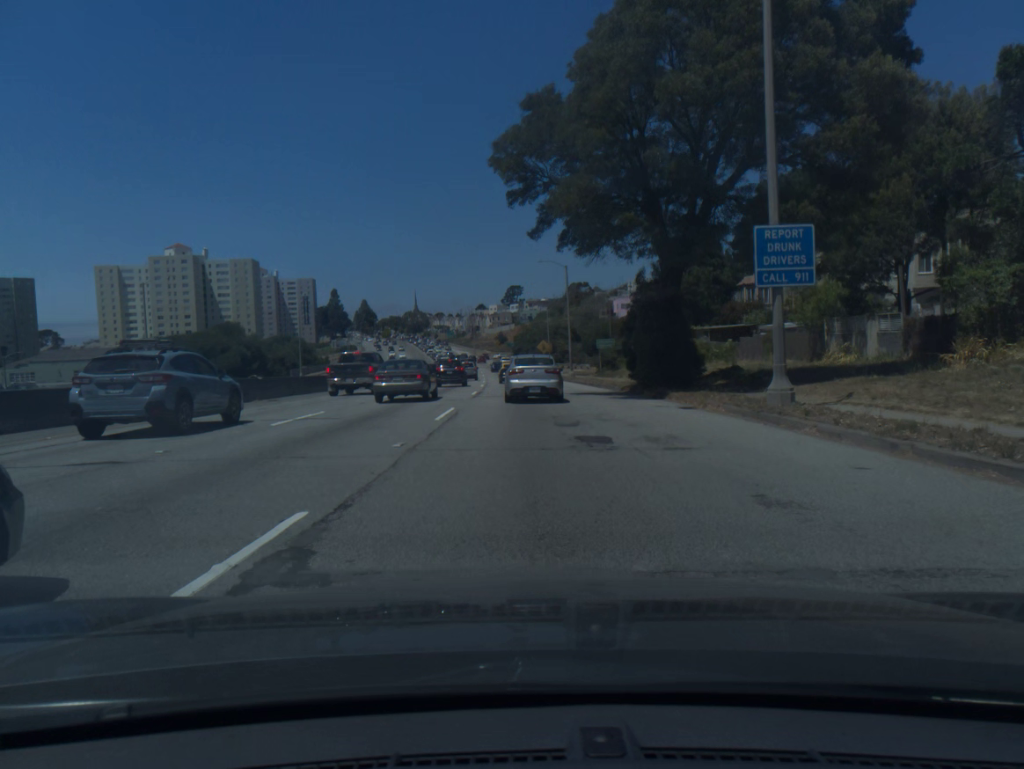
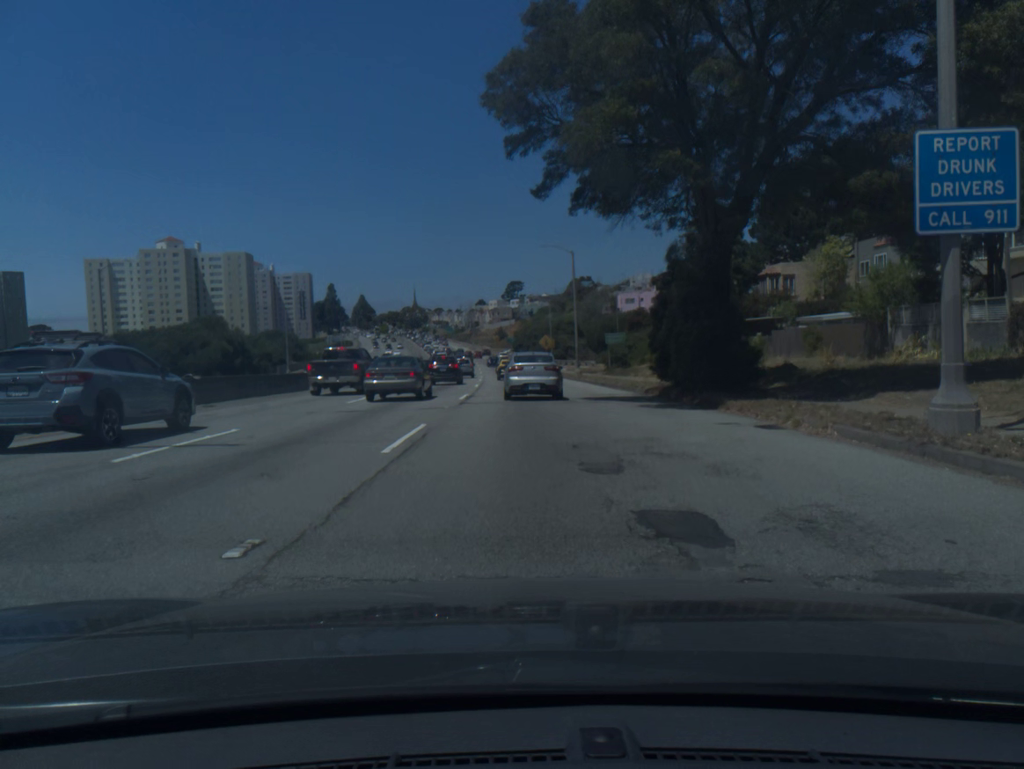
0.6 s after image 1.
(0.0, +6.3) m; 0°
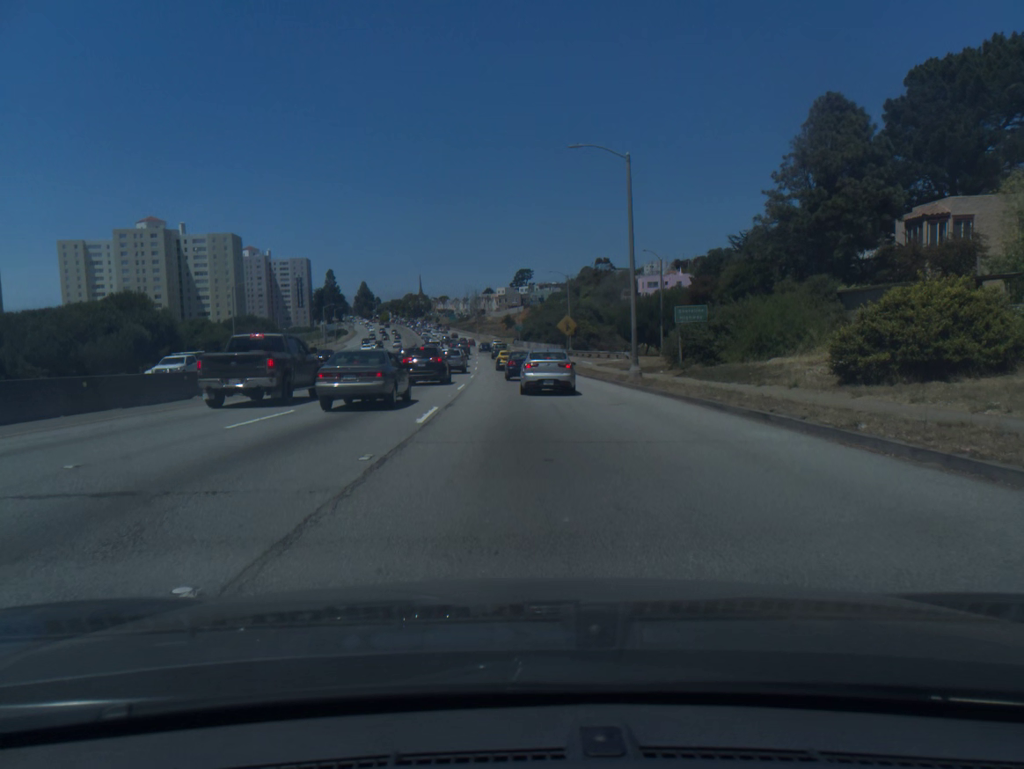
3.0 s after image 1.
(-0.1, +25.0) m; -1°
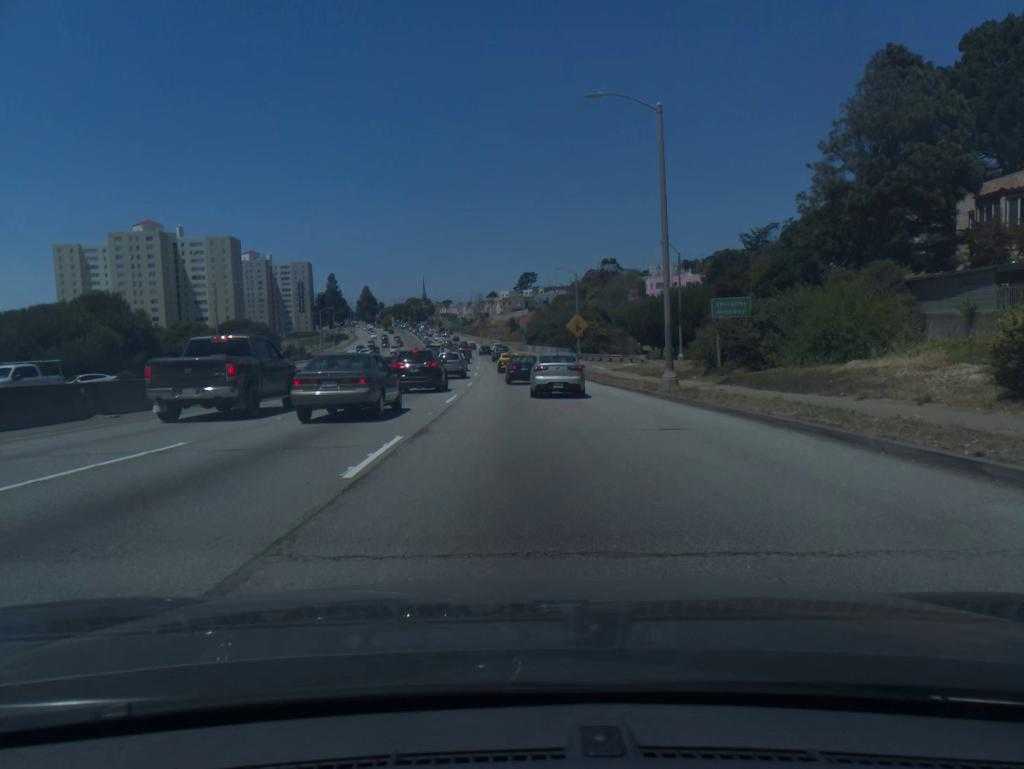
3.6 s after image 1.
(0.0, +6.4) m; 0°
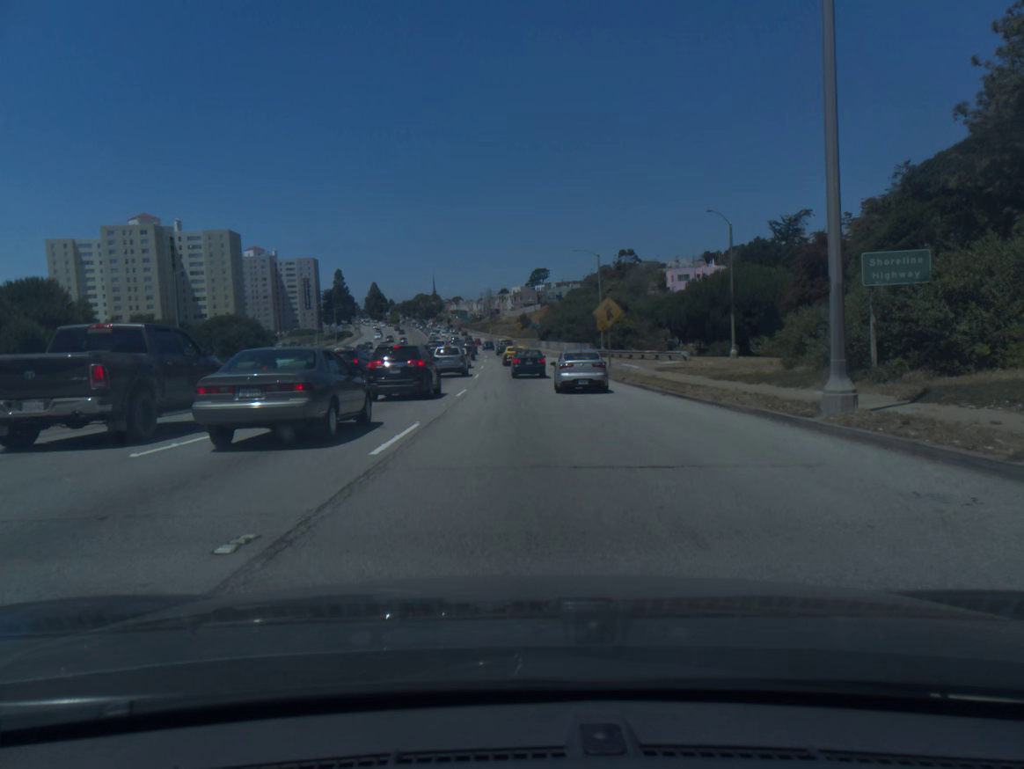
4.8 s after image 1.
(-0.1, +12.8) m; -1°
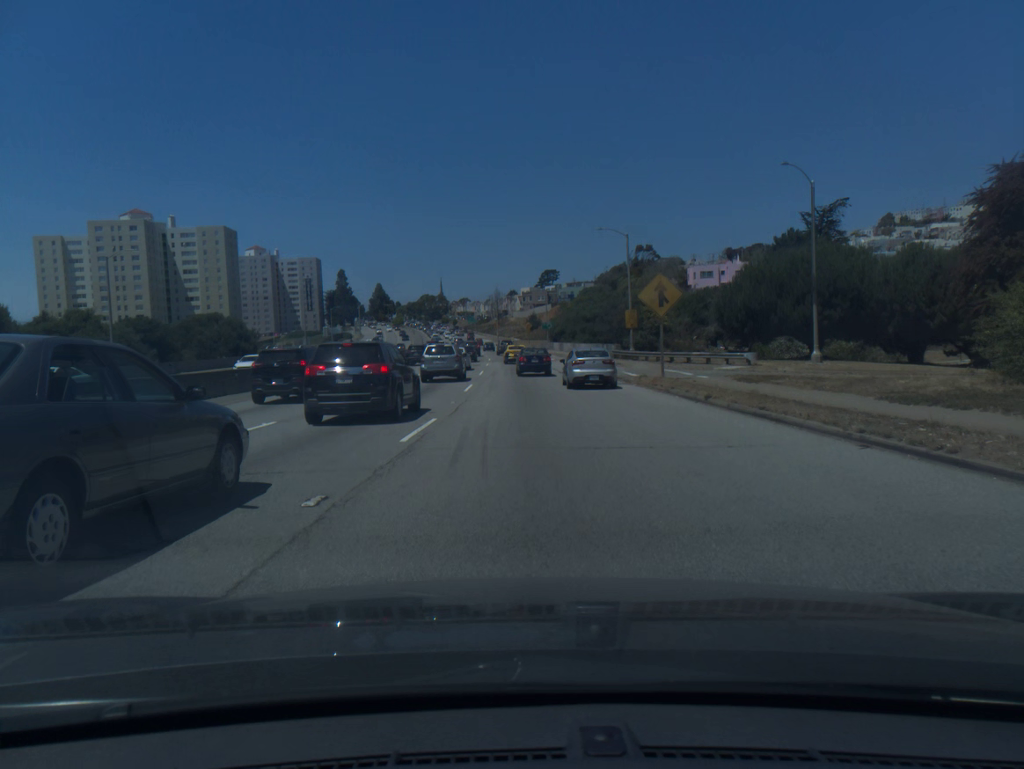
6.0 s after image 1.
(-0.1, +13.1) m; -1°
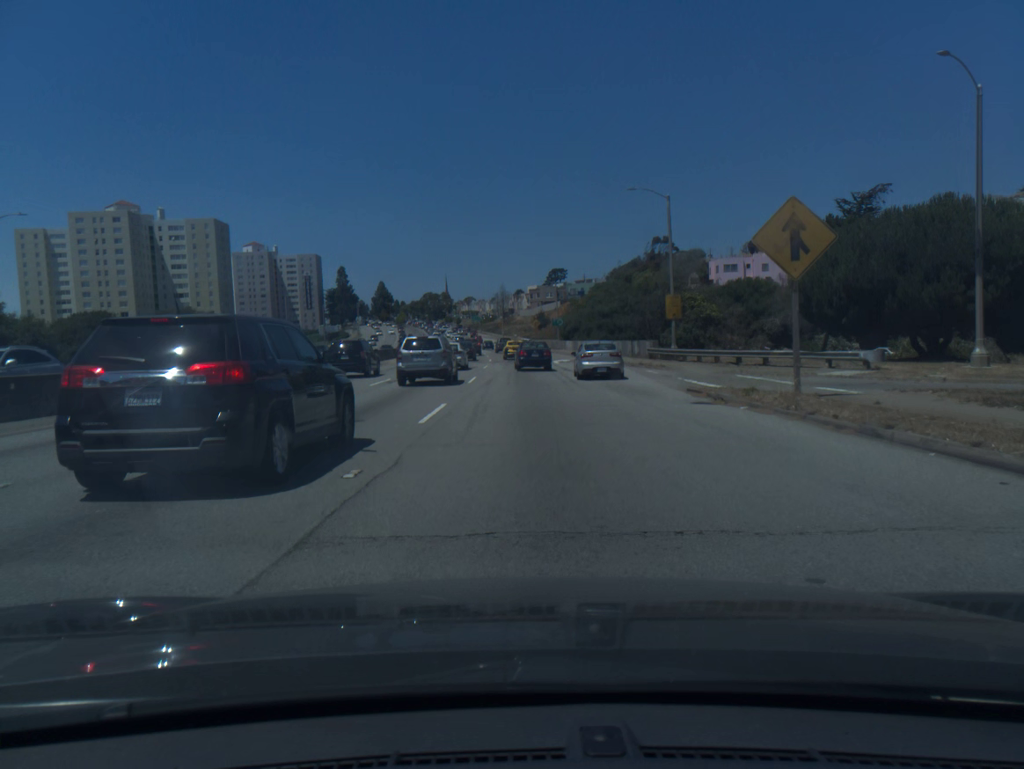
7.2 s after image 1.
(0.0, +13.6) m; 0°
